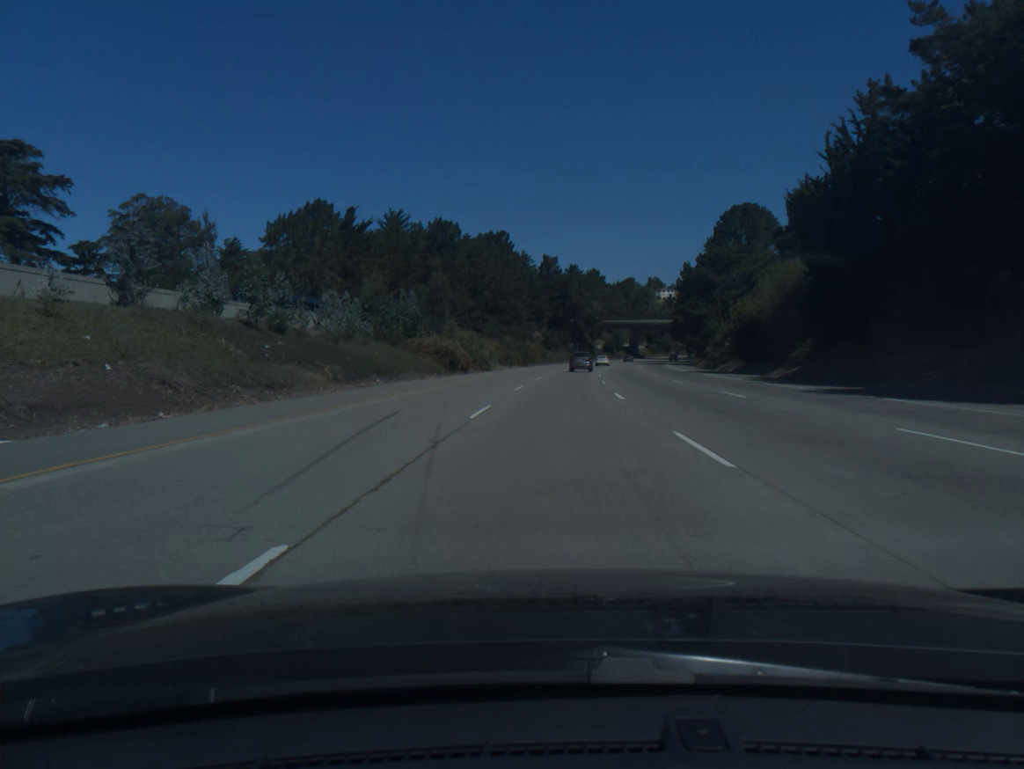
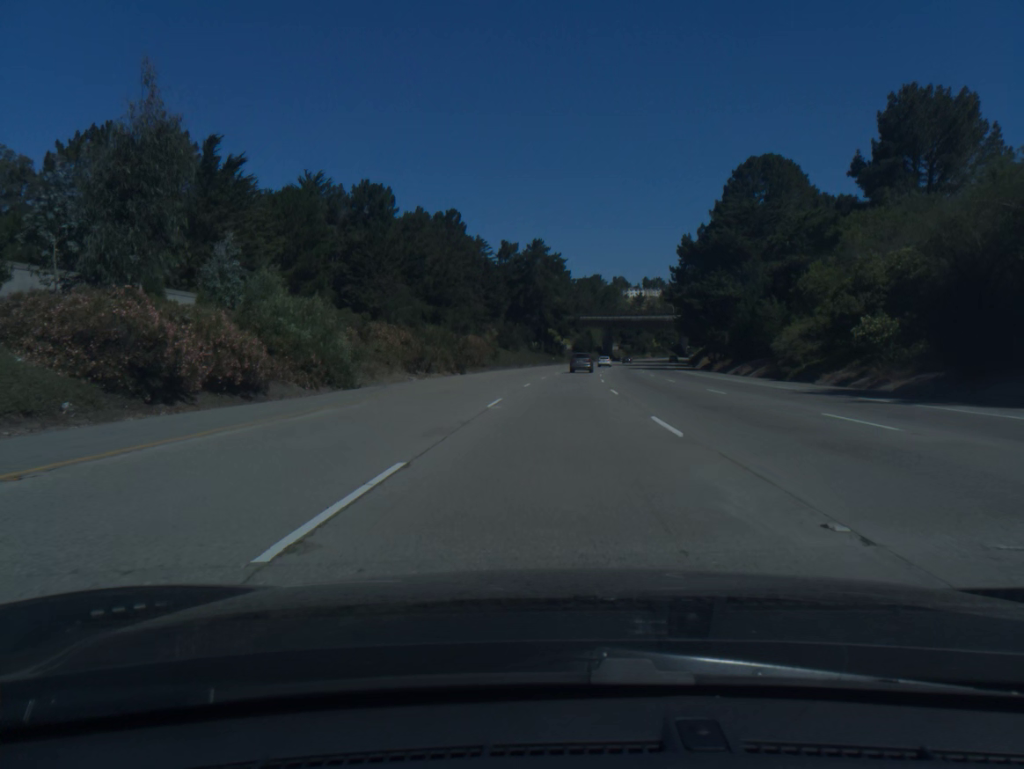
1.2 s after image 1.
(+0.9, +40.2) m; +3°
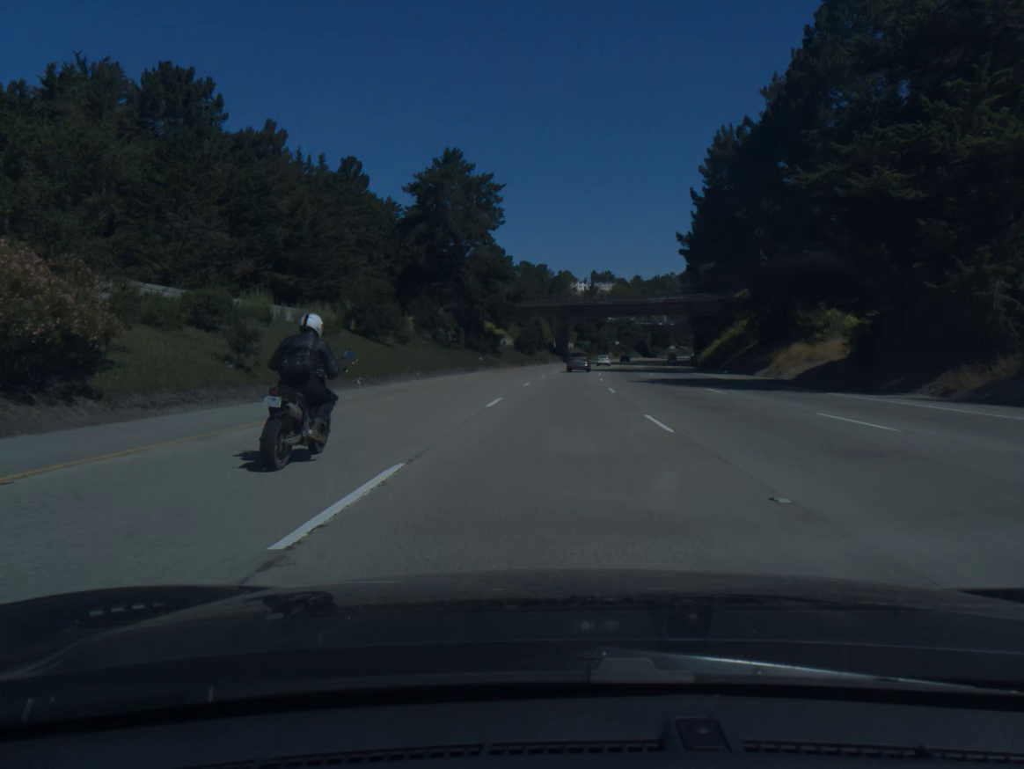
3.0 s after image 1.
(+2.1, +57.8) m; +4°
